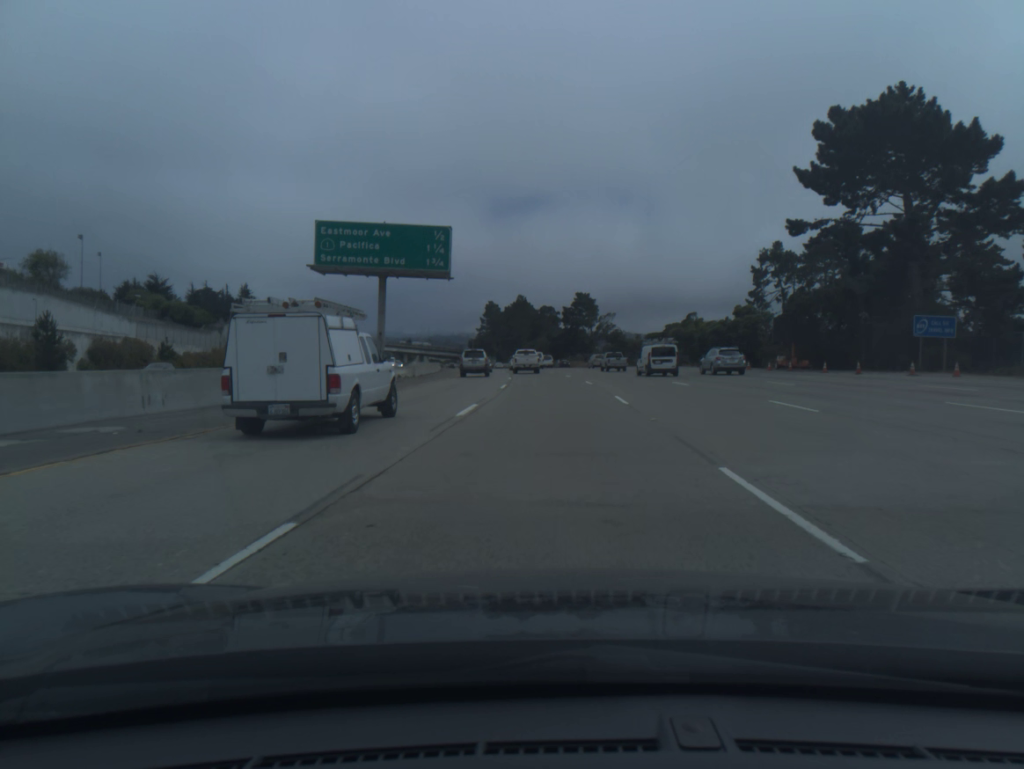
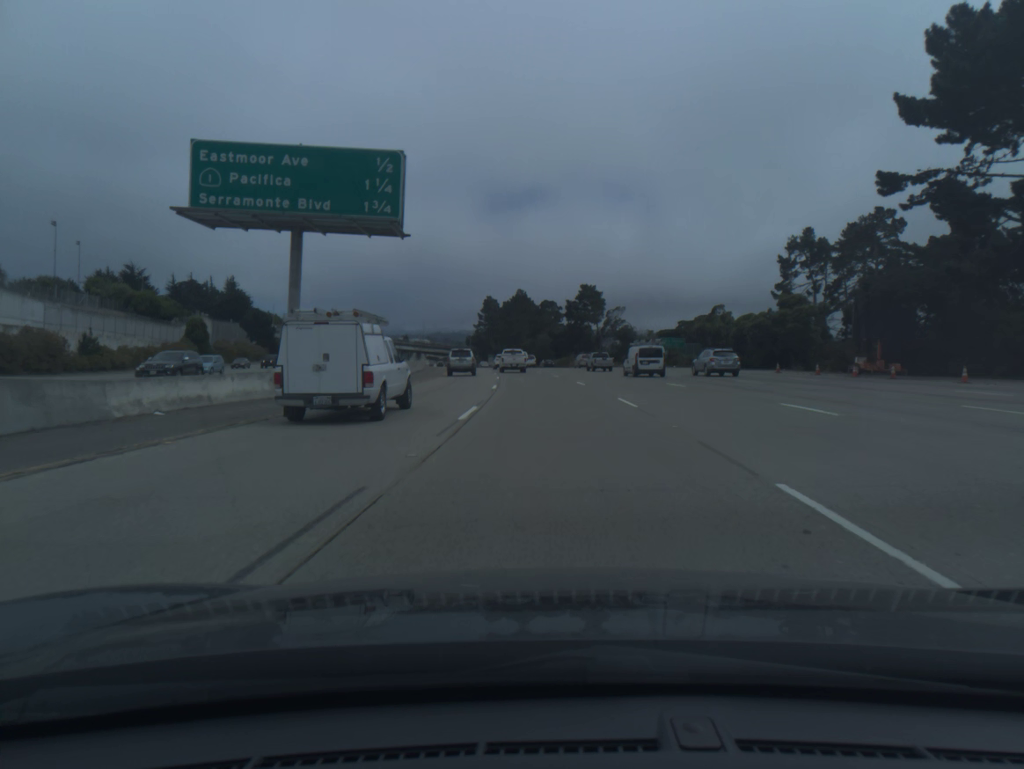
(0.0, +15.6) m; 0°
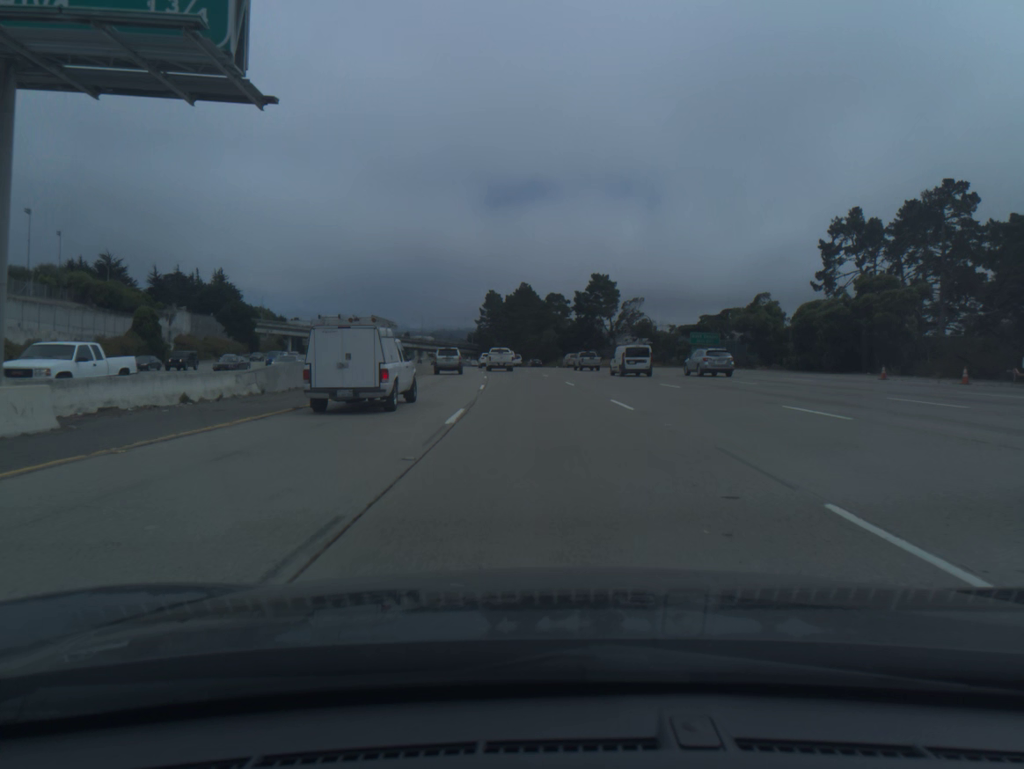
(0.0, +15.6) m; 0°
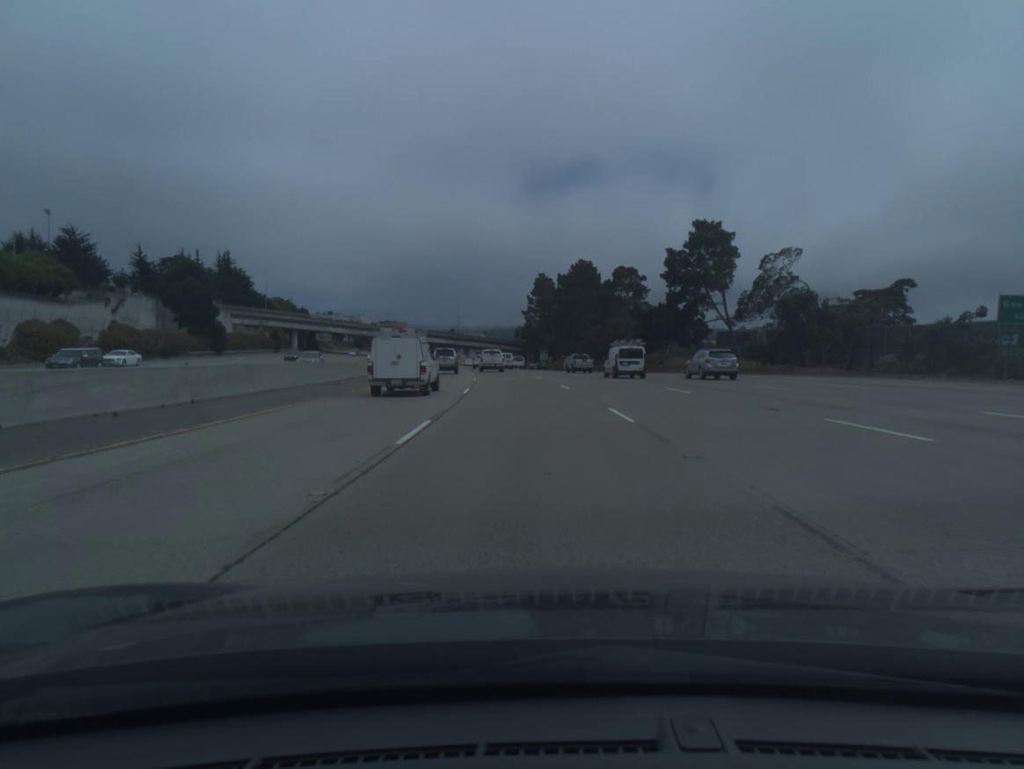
(-1.4, +47.0) m; -4°
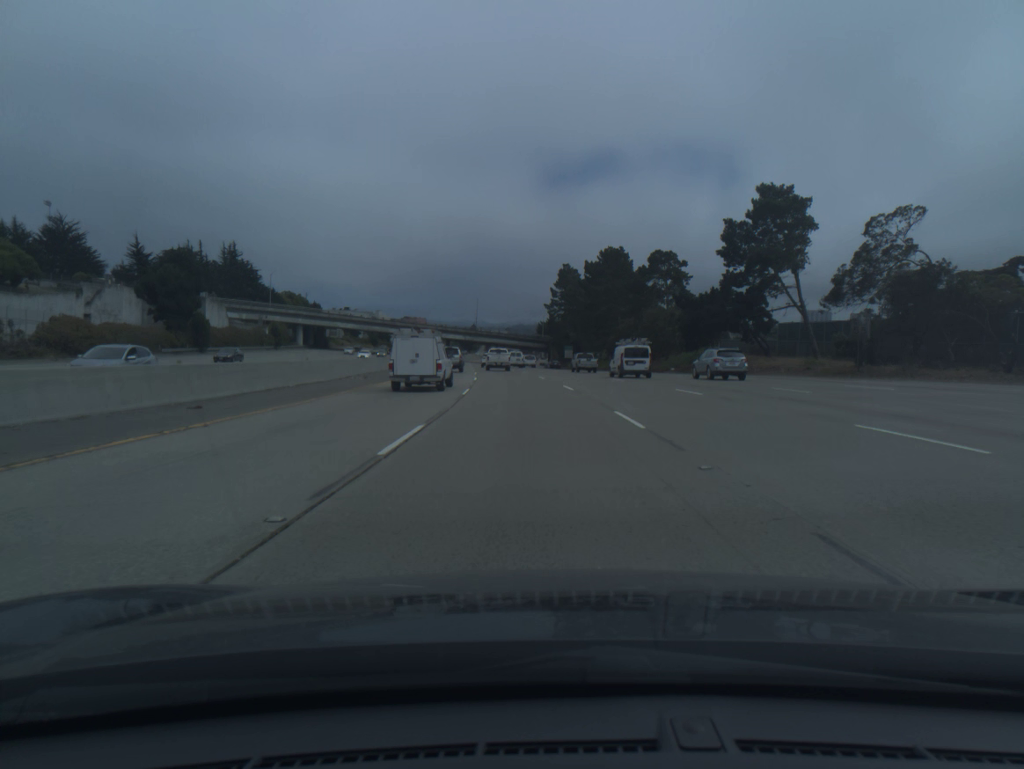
(-0.2, +15.8) m; -2°
